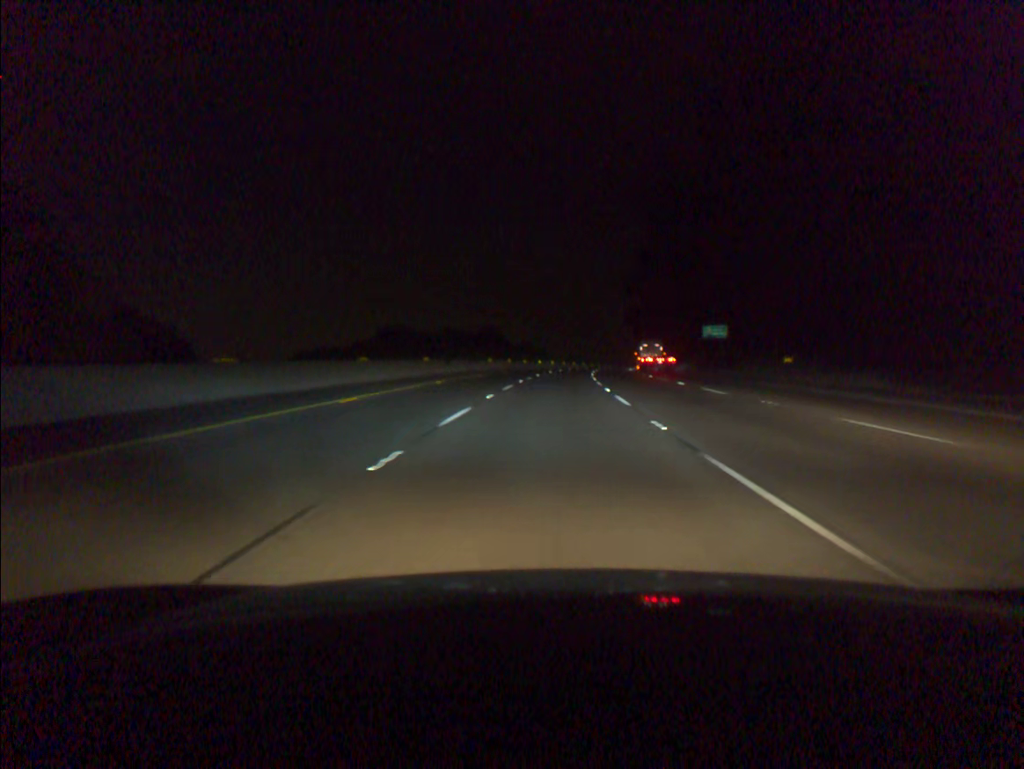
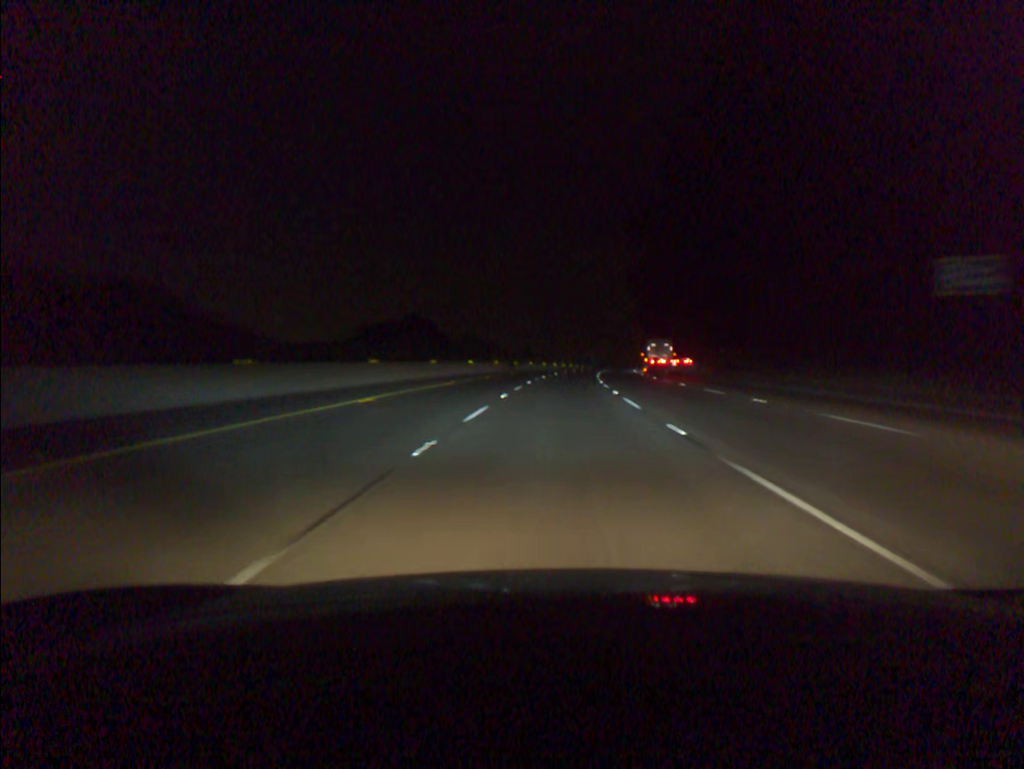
(+1.6, +57.3) m; +3°
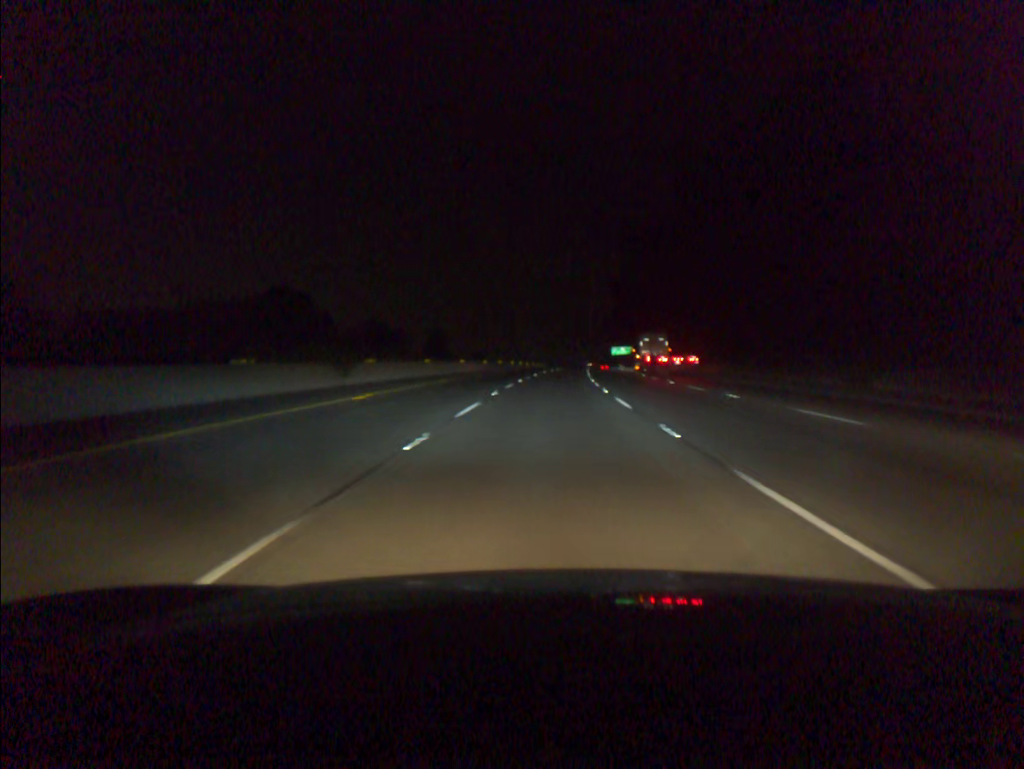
(+2.2, +57.4) m; +4°
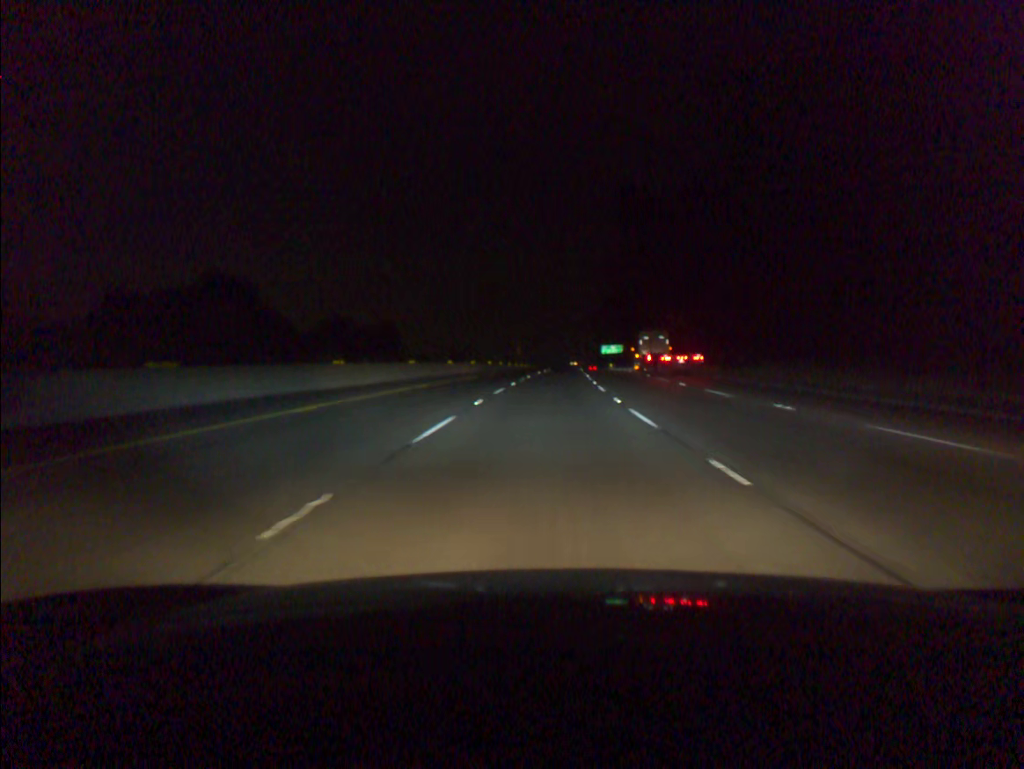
(+0.2, +19.2) m; +1°
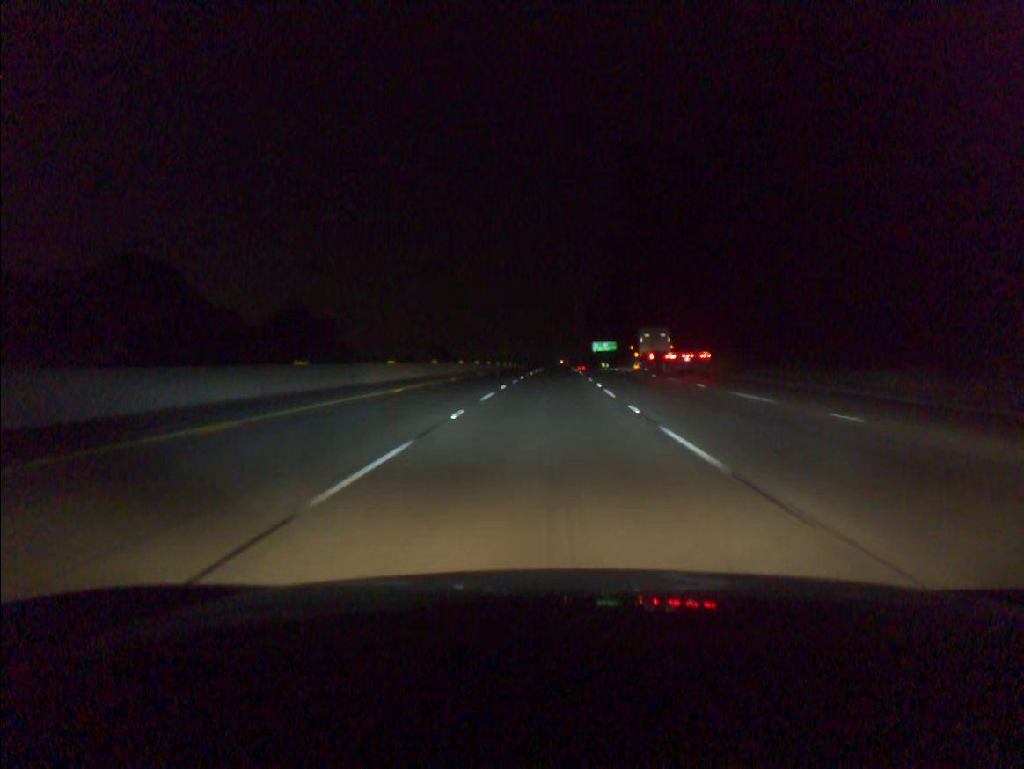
(+0.2, +19.2) m; +1°
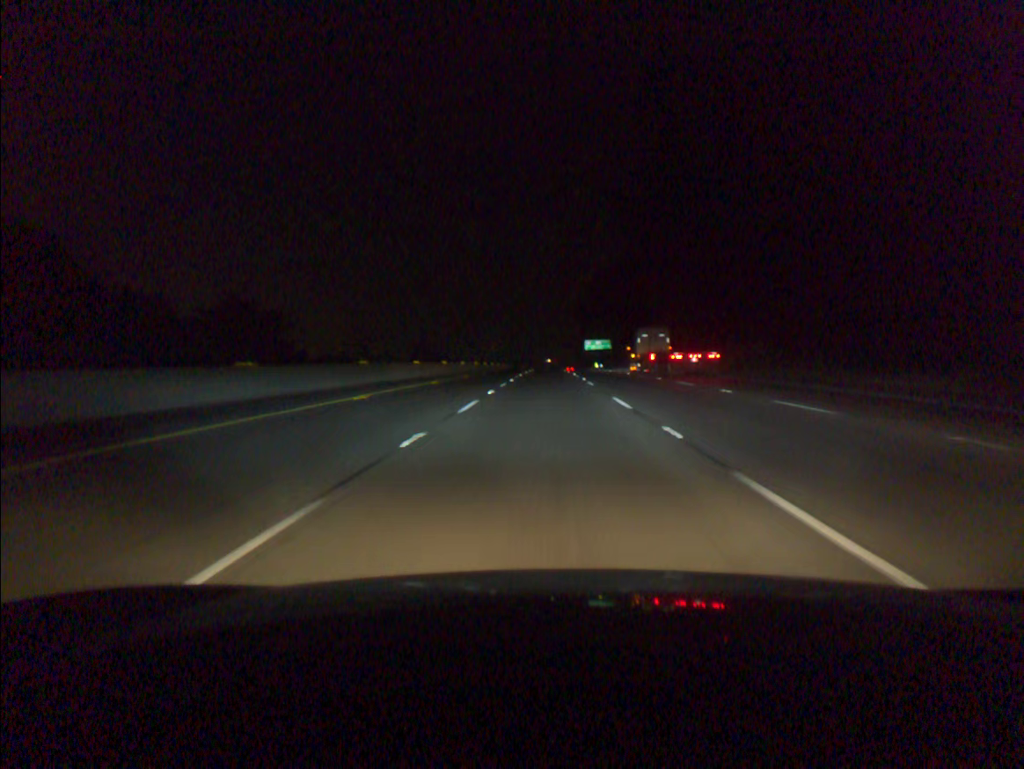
(+0.1, +19.2) m; +1°
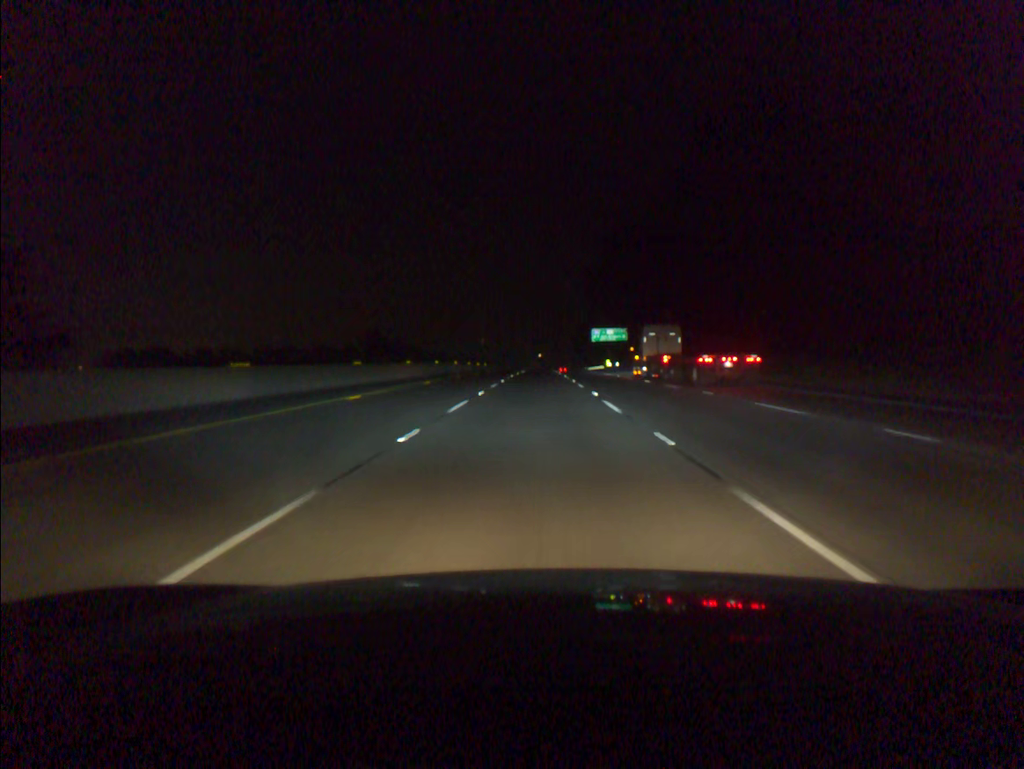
(+0.6, +57.8) m; +1°
